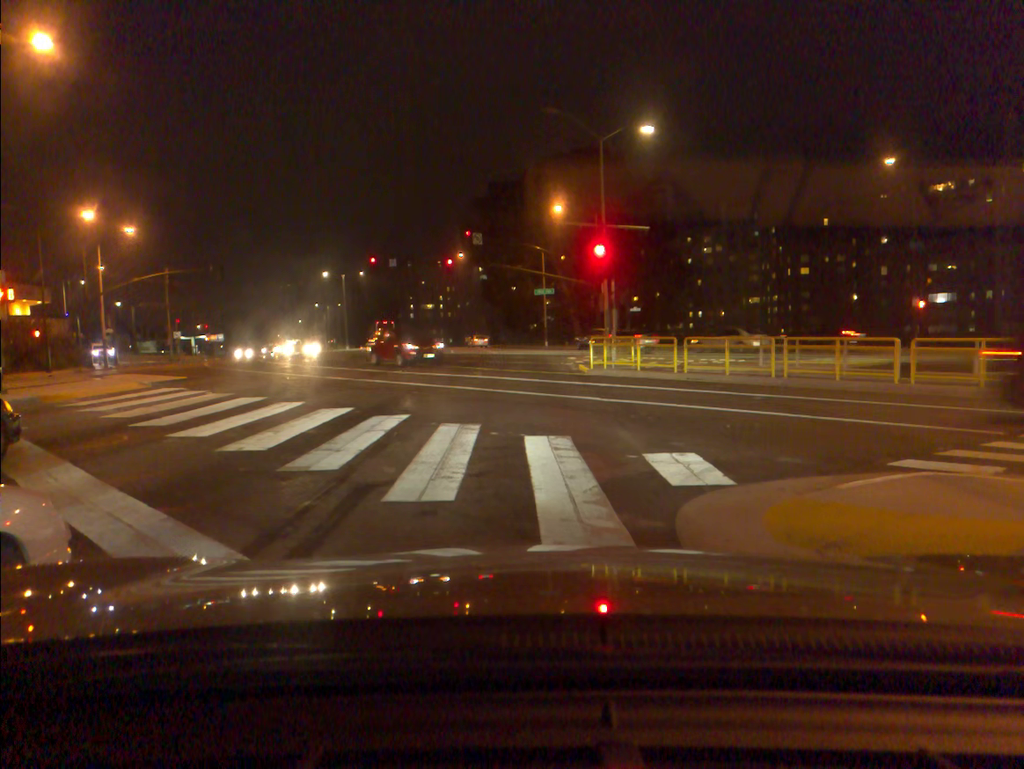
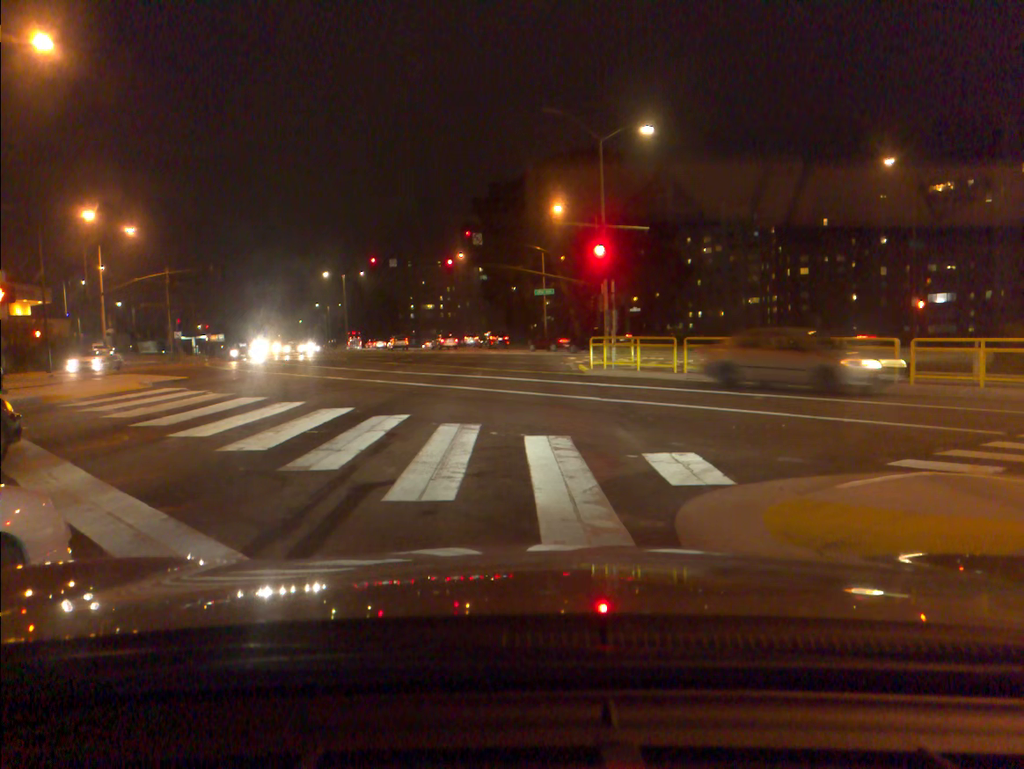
(0.0, 0.0) m; 0°
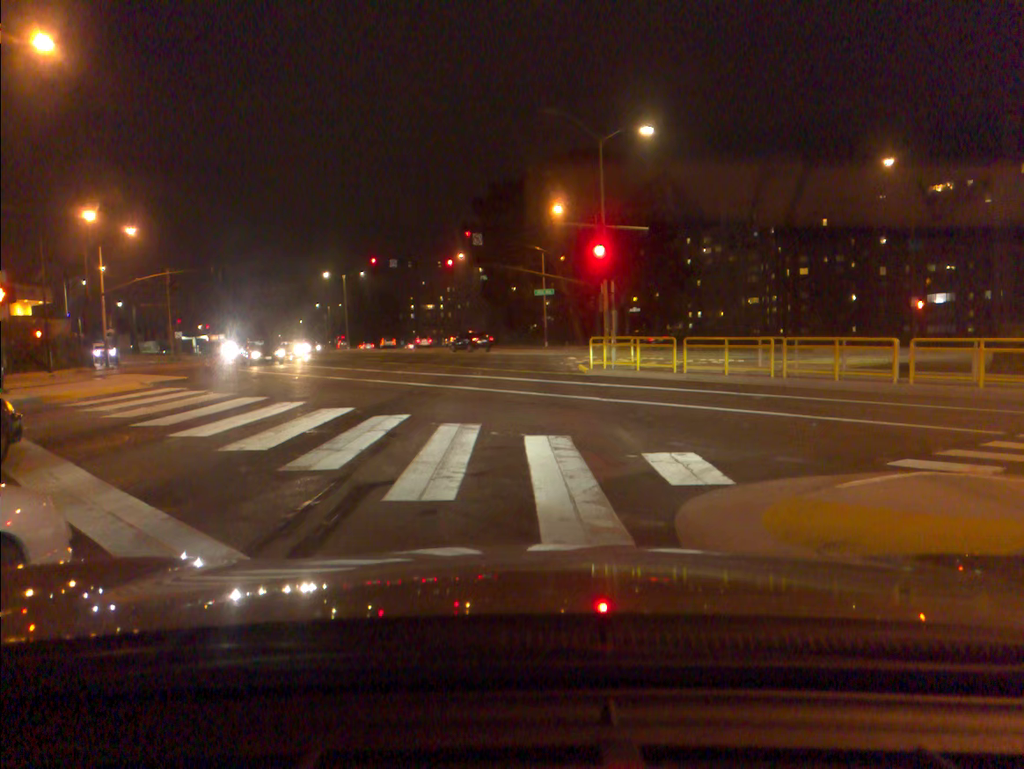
(0.0, 0.0) m; 0°
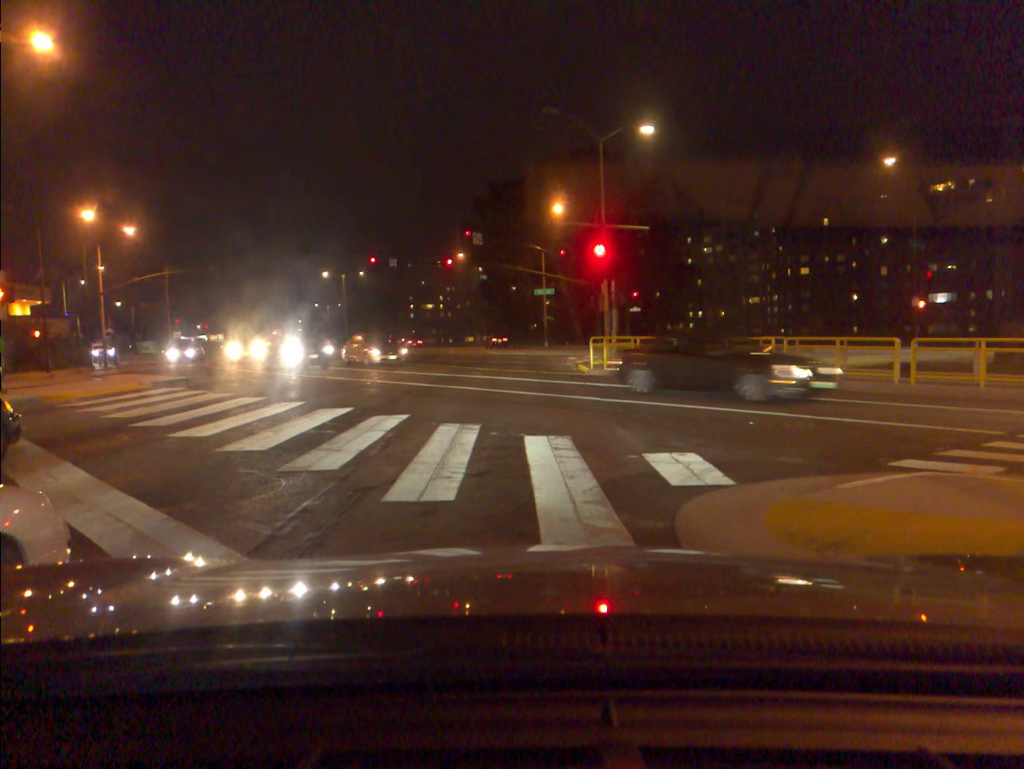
(0.0, 0.0) m; 0°
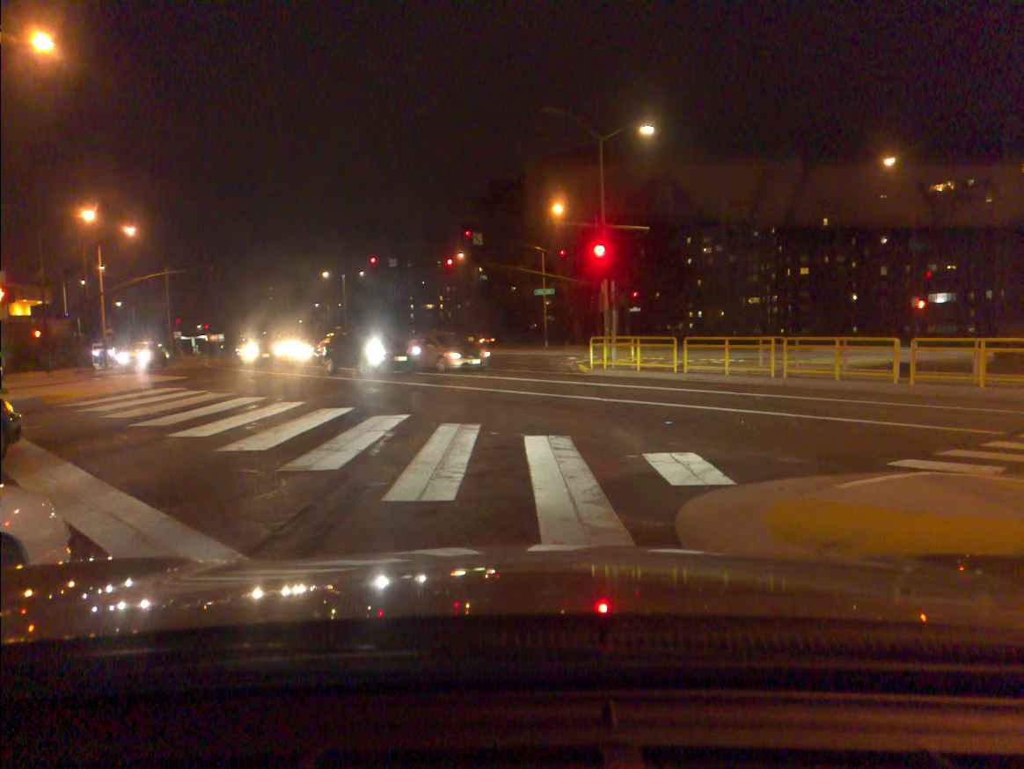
(0.0, 0.0) m; 0°
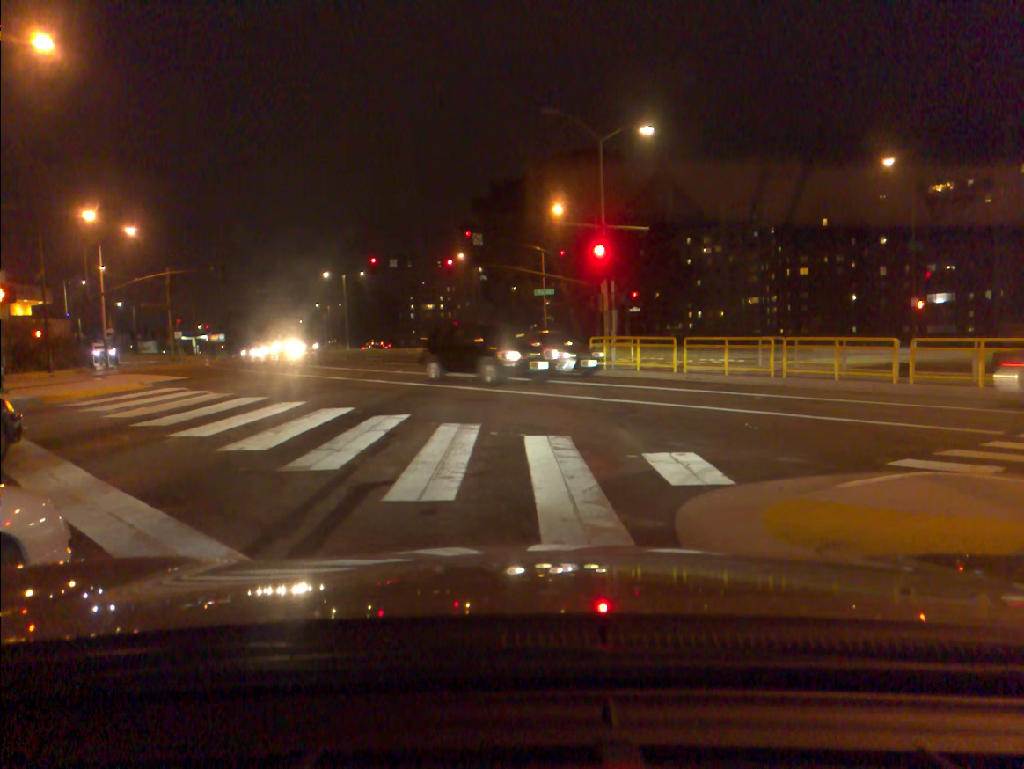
(0.0, 0.0) m; 0°
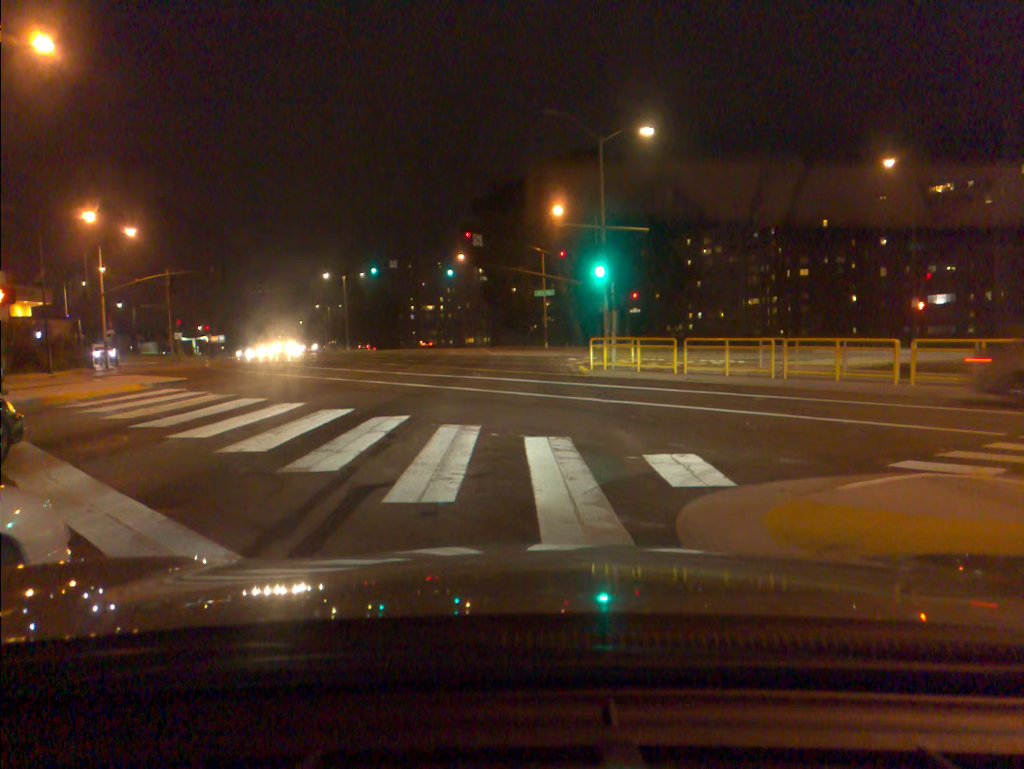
(0.0, 0.0) m; 0°
